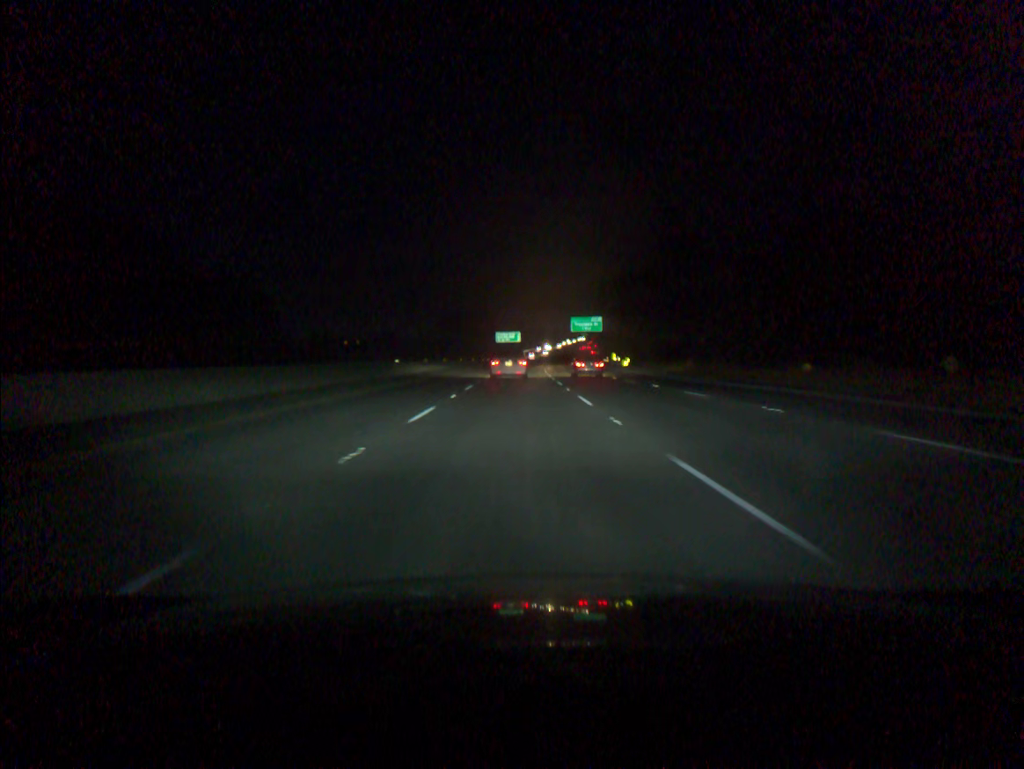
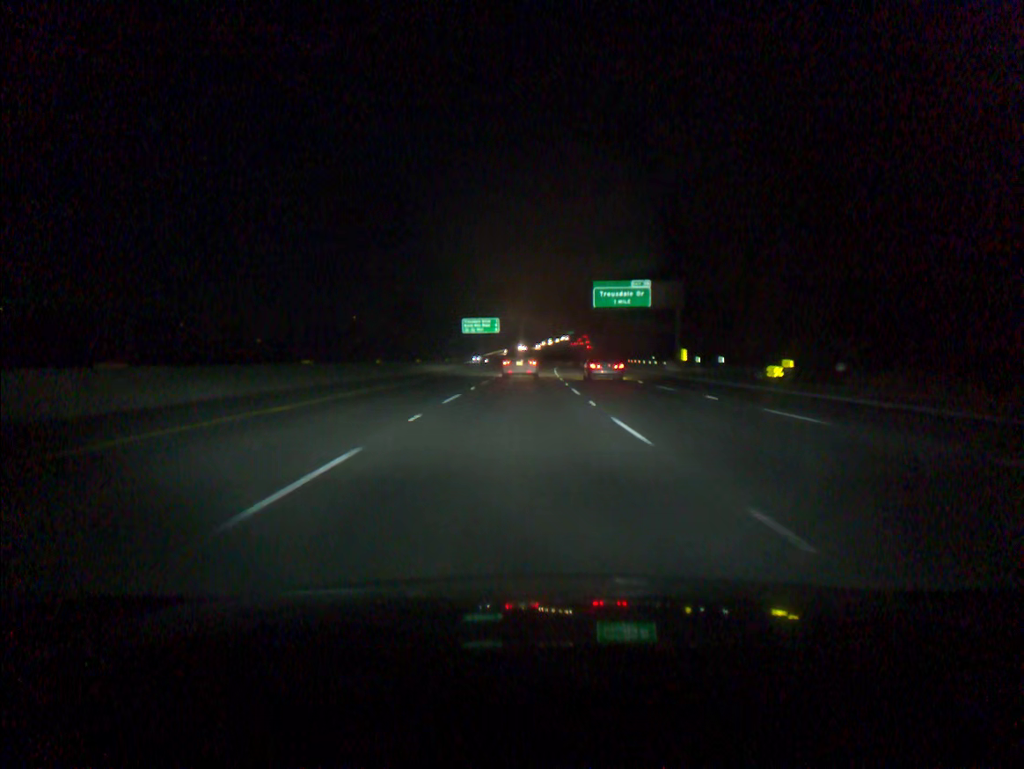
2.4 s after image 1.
(+0.4, +67.0) m; +1°
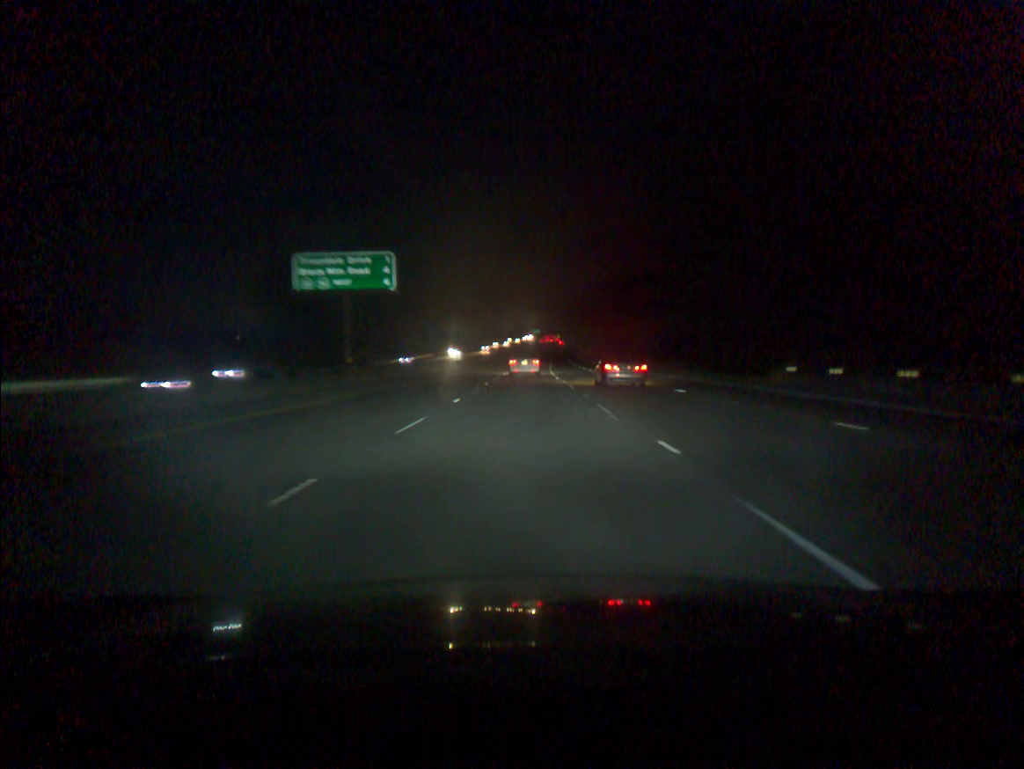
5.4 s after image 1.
(+2.0, +82.1) m; +3°
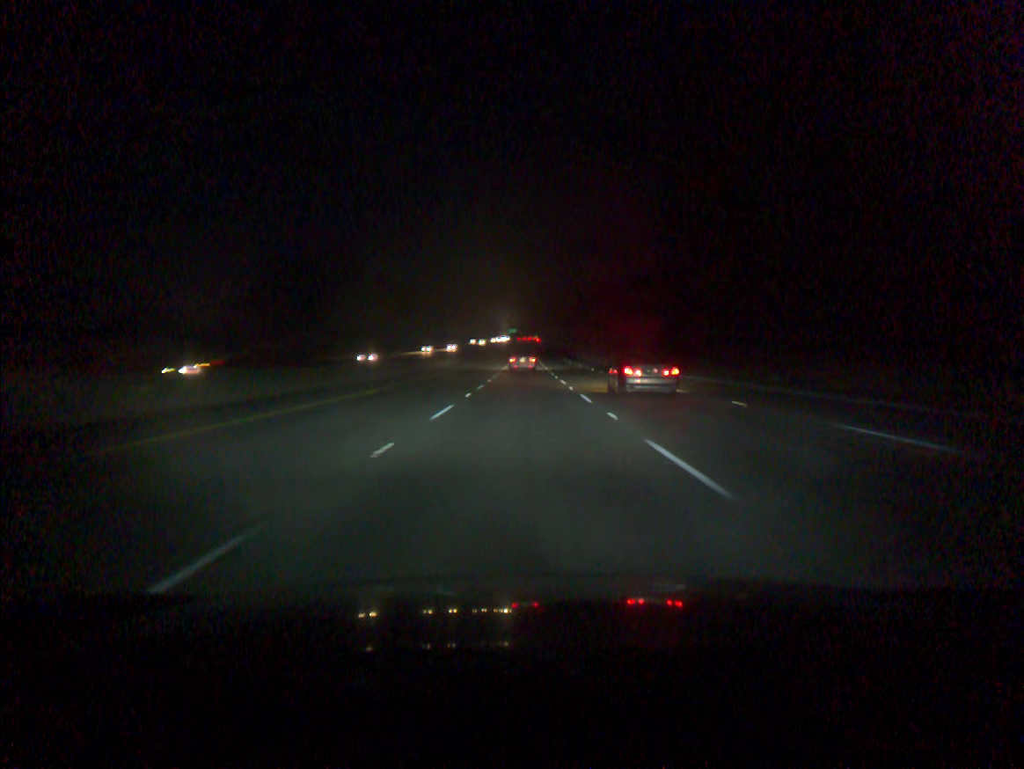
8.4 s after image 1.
(+1.5, +82.5) m; +2°
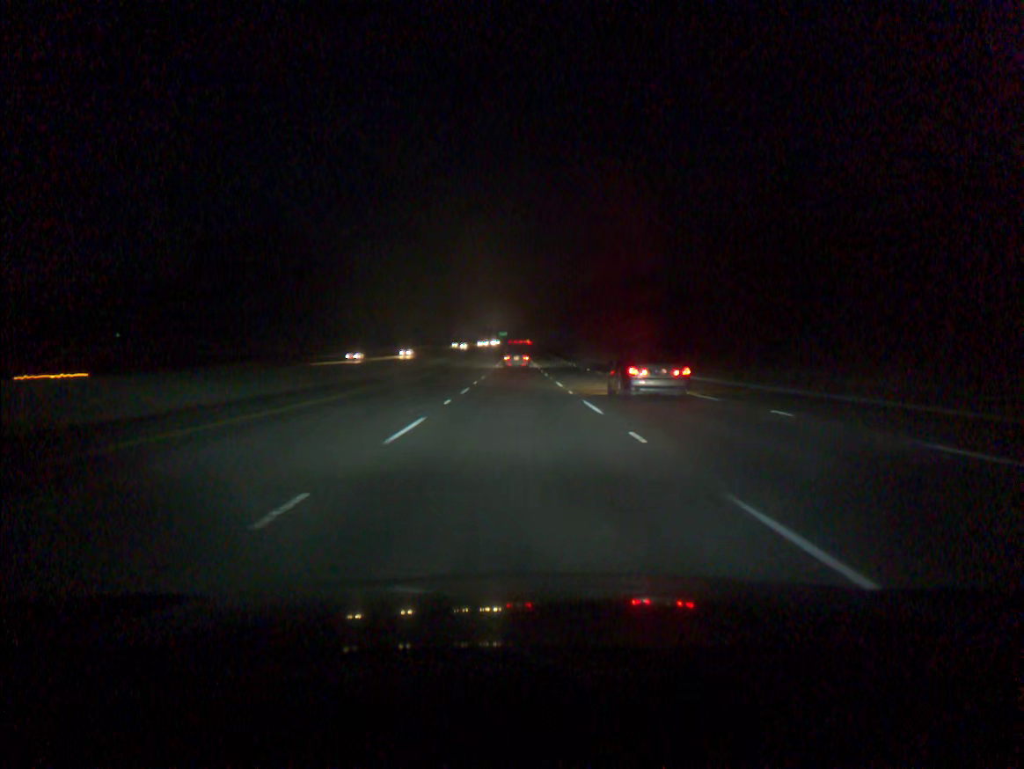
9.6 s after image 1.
(+0.2, +33.5) m; +1°
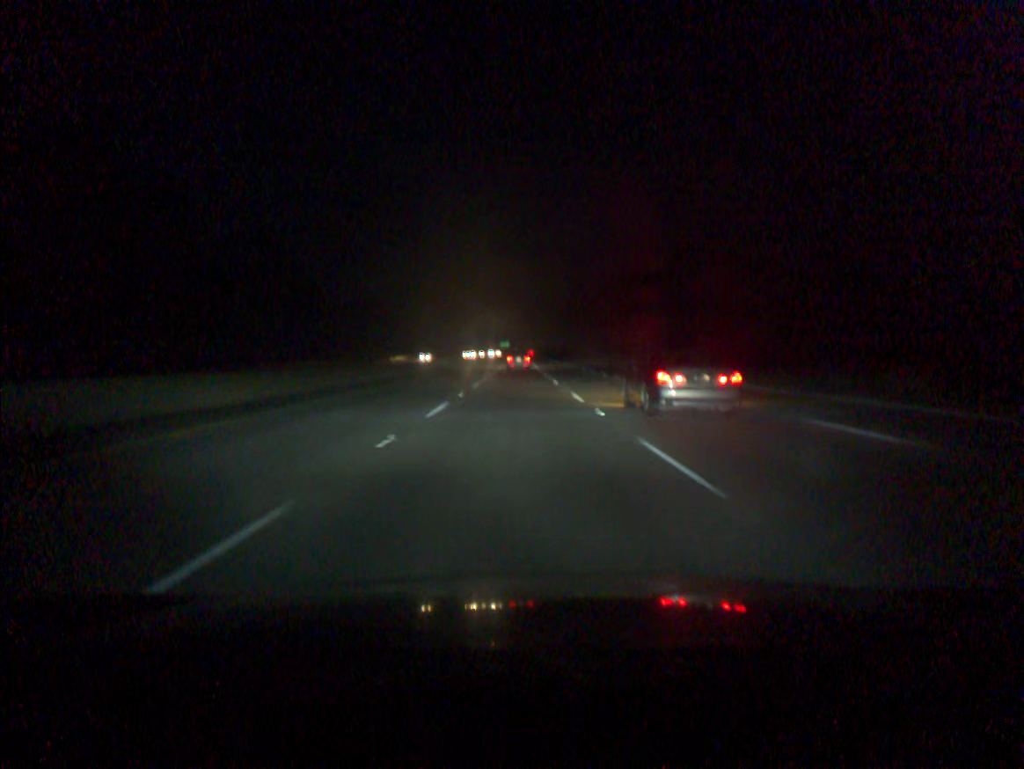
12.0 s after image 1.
(-0.3, +67.9) m; 0°
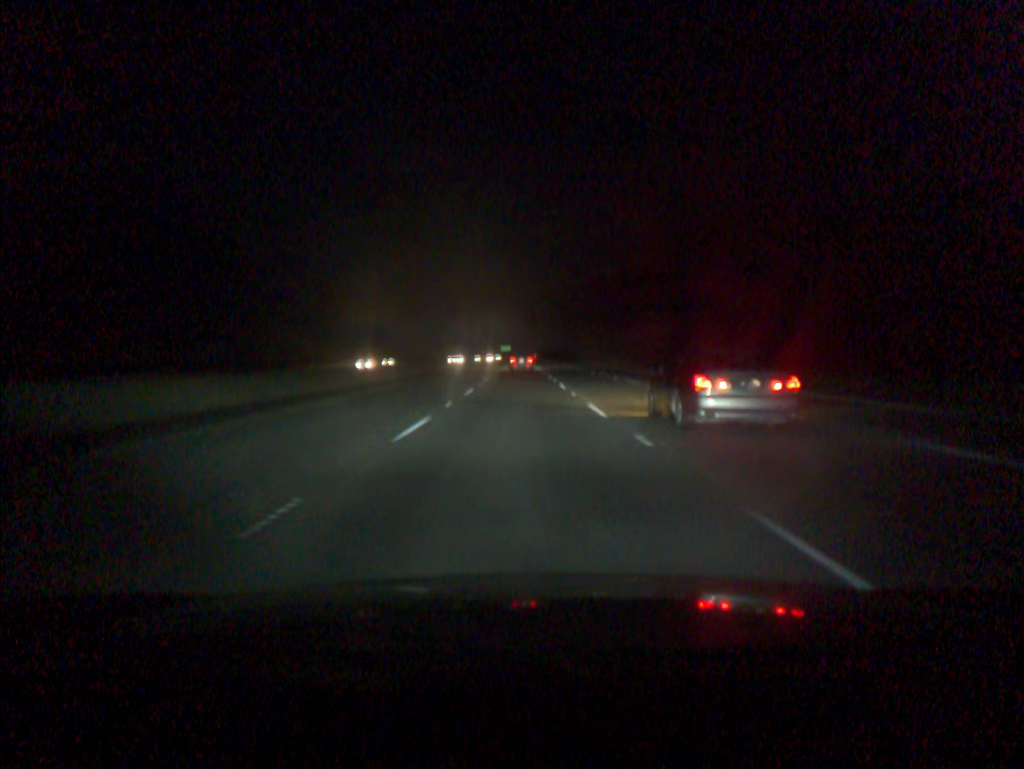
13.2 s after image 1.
(0.0, +34.3) m; 0°
